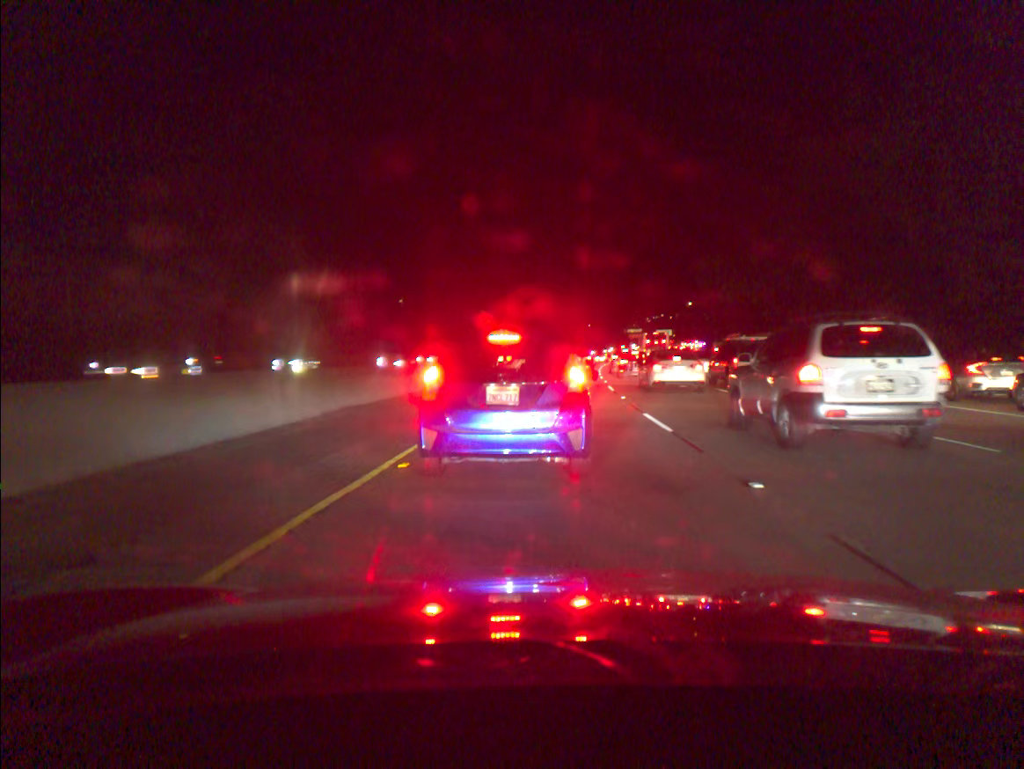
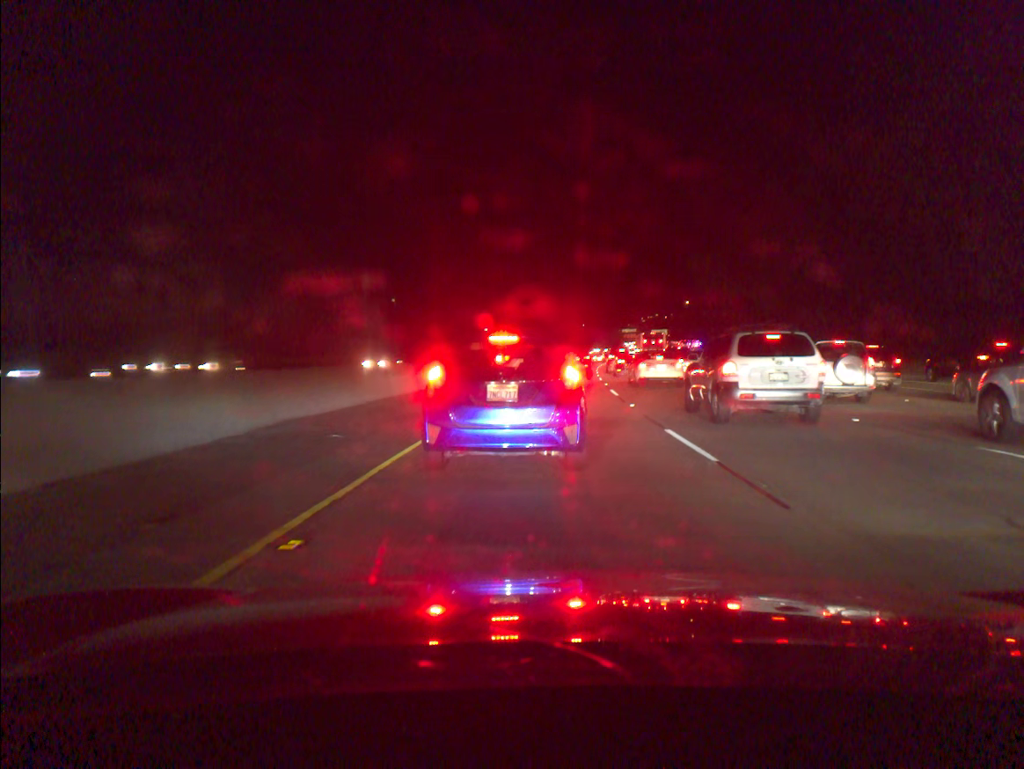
(0.0, +3.6) m; 0°
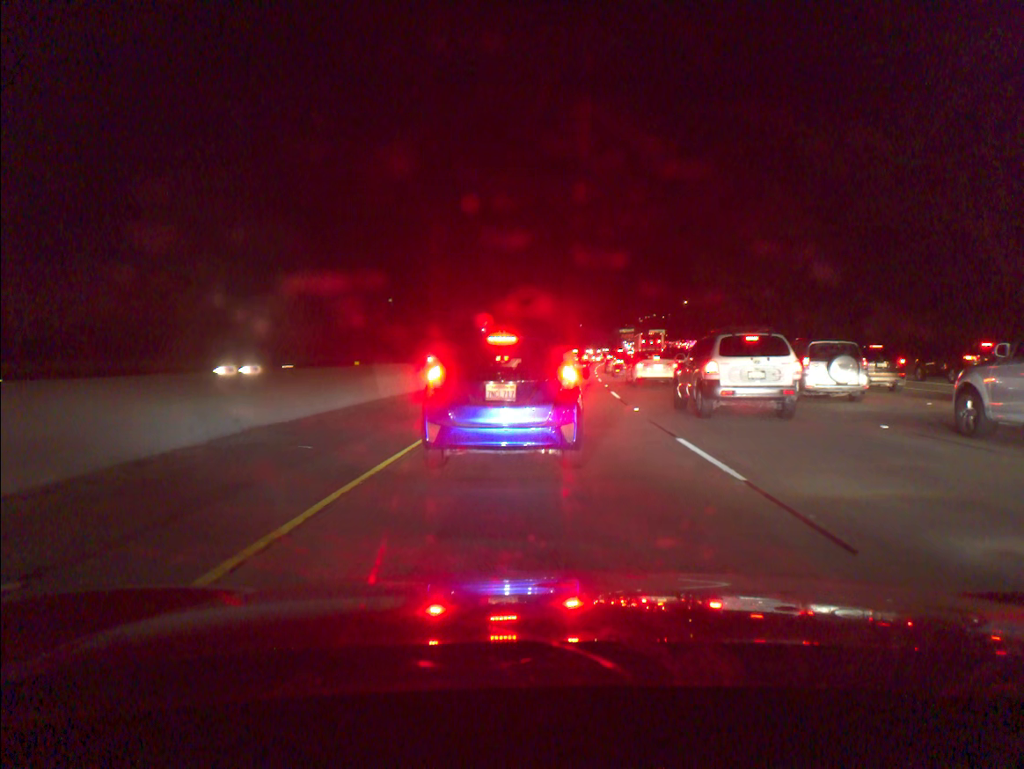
(0.0, +1.4) m; 0°
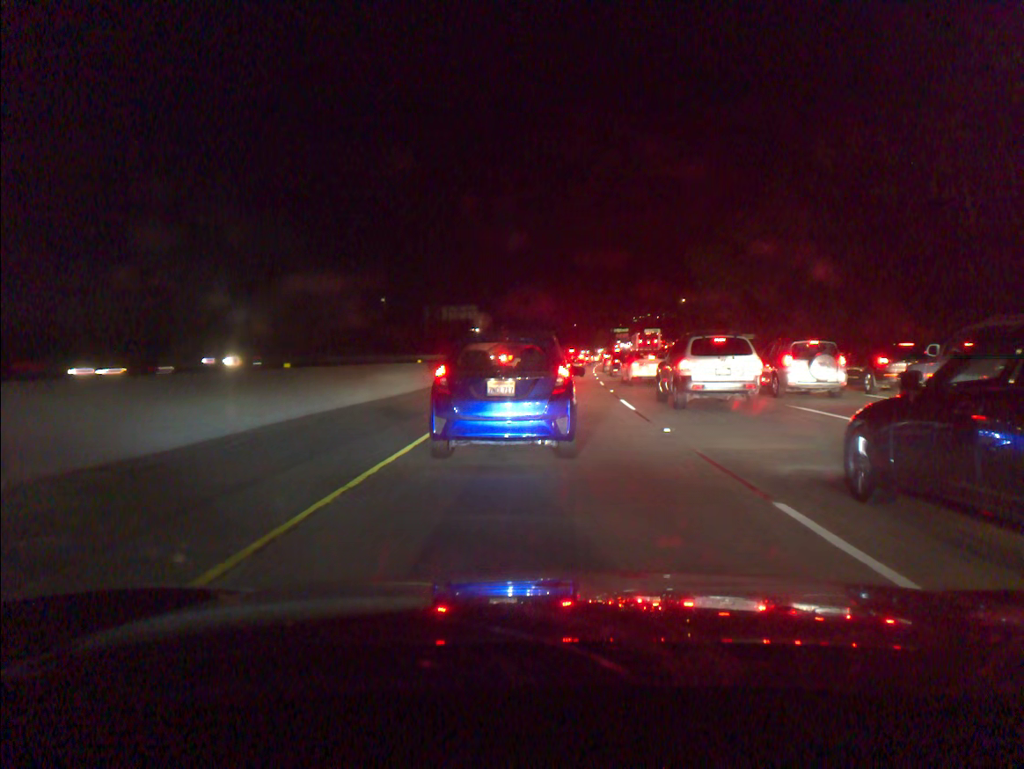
(0.0, +5.1) m; 0°
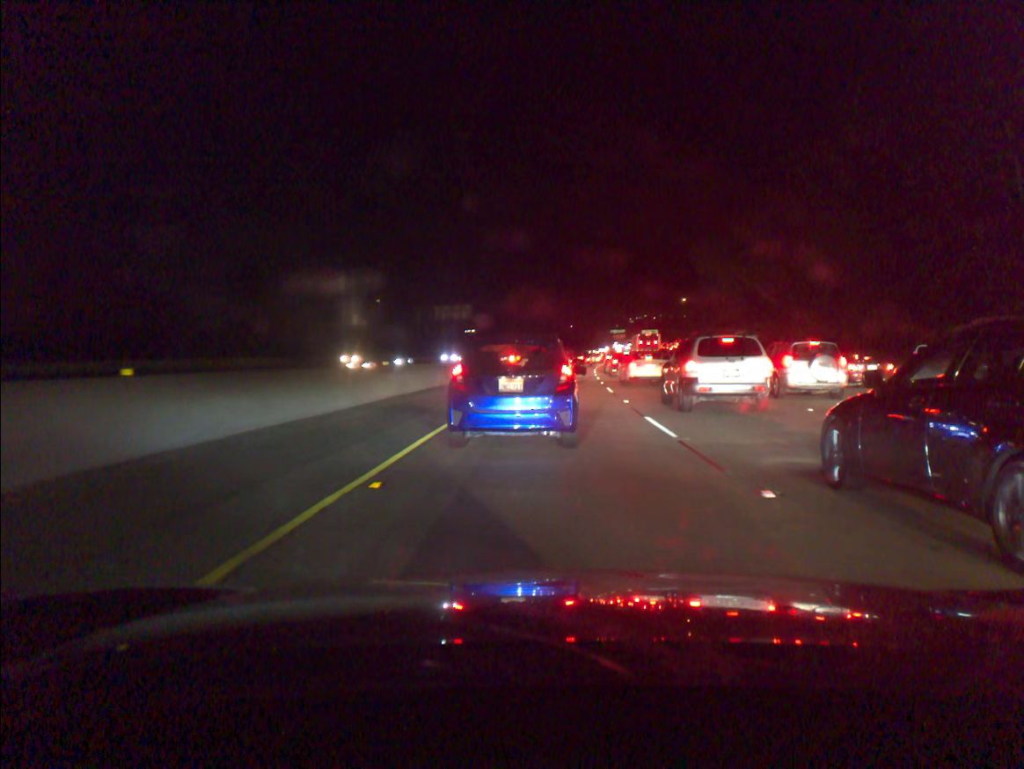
(0.0, +5.8) m; 0°
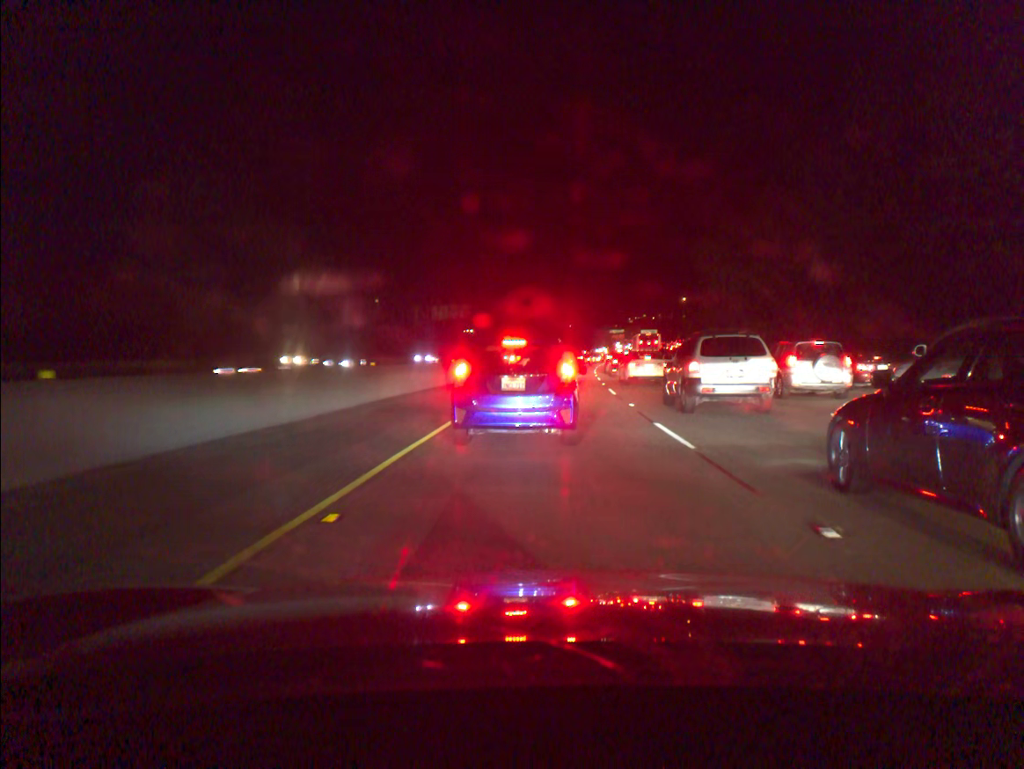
(0.0, +1.5) m; 0°
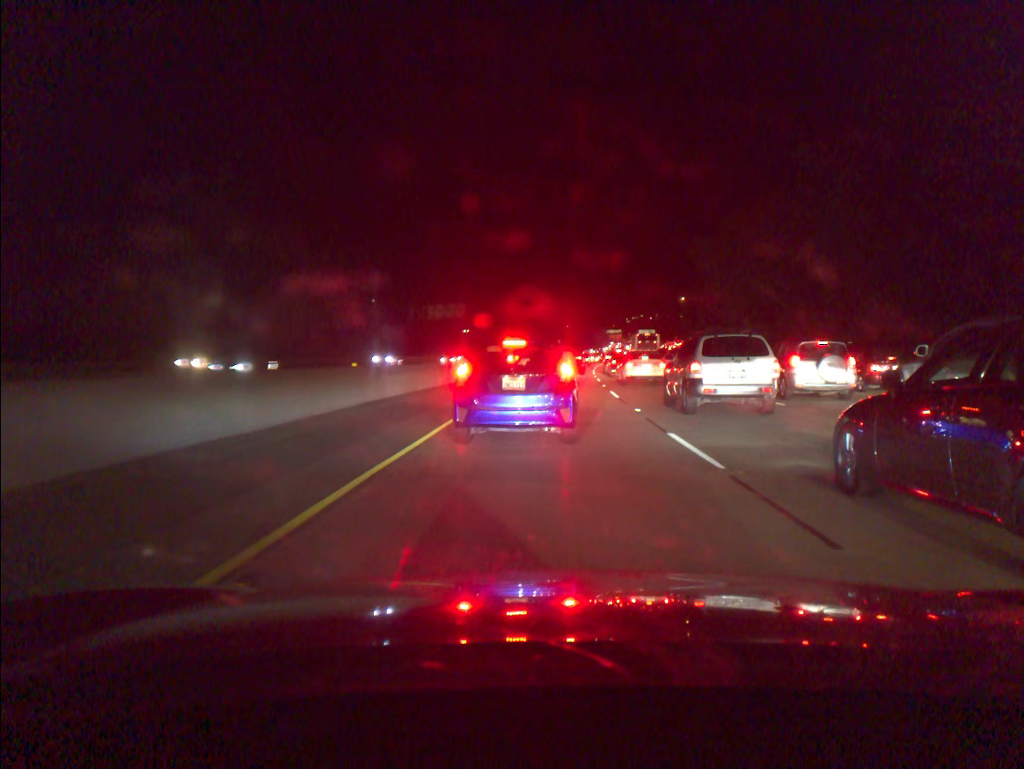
(0.0, +1.8) m; 0°
